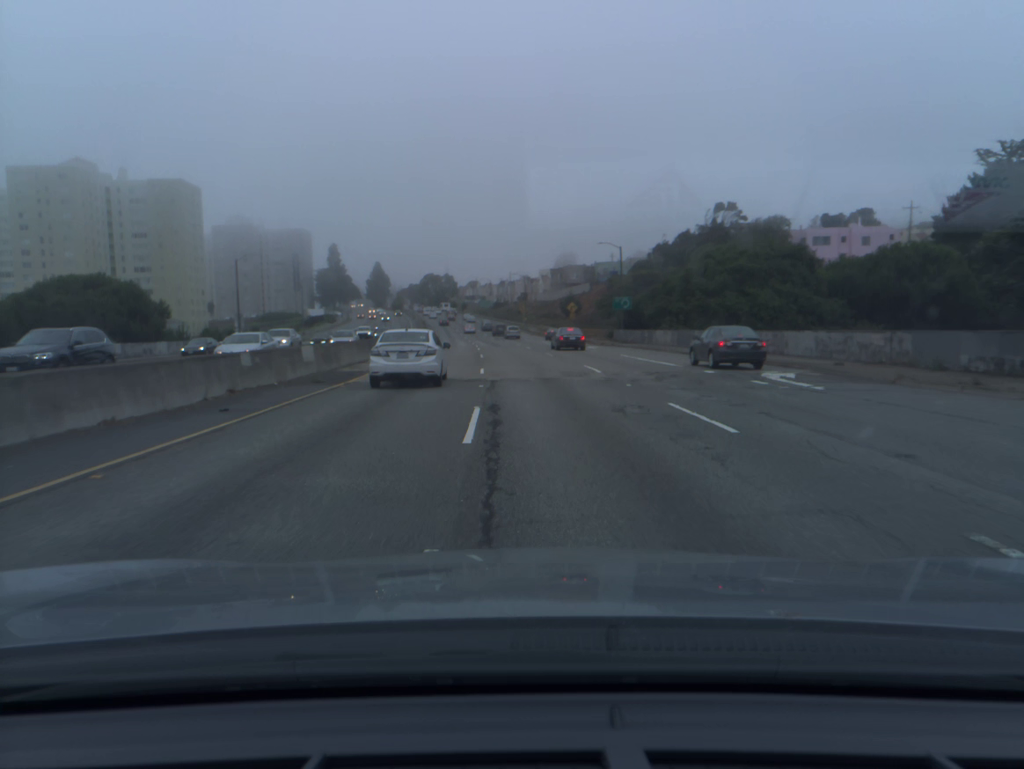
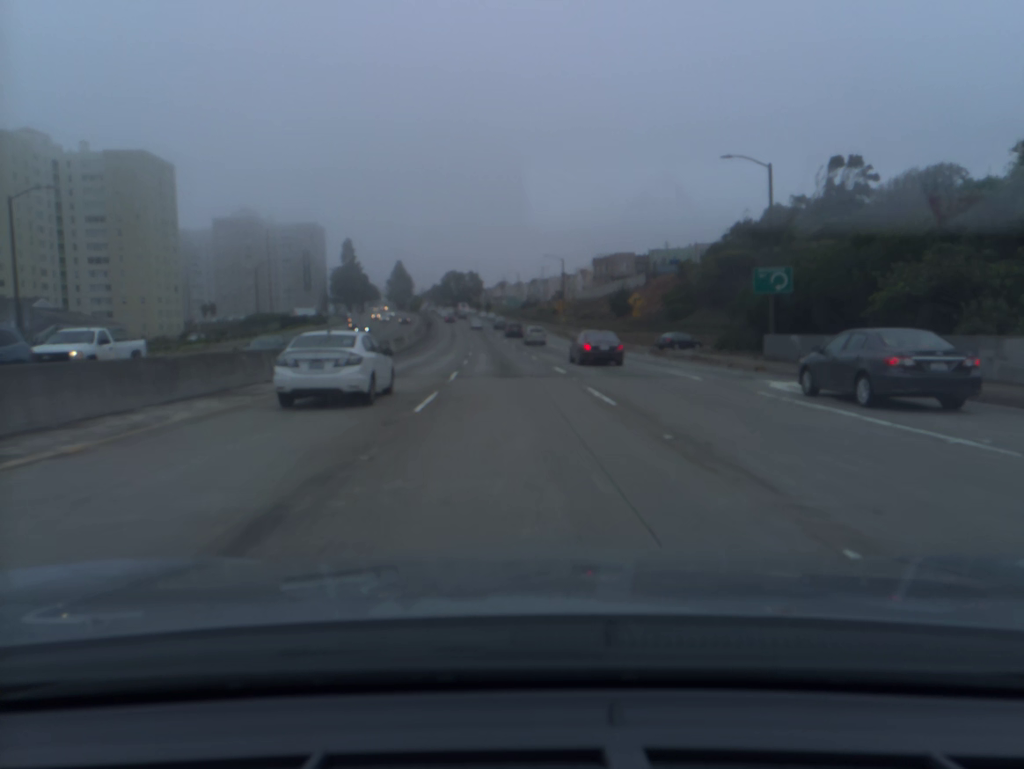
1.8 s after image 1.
(-0.7, +40.8) m; -2°
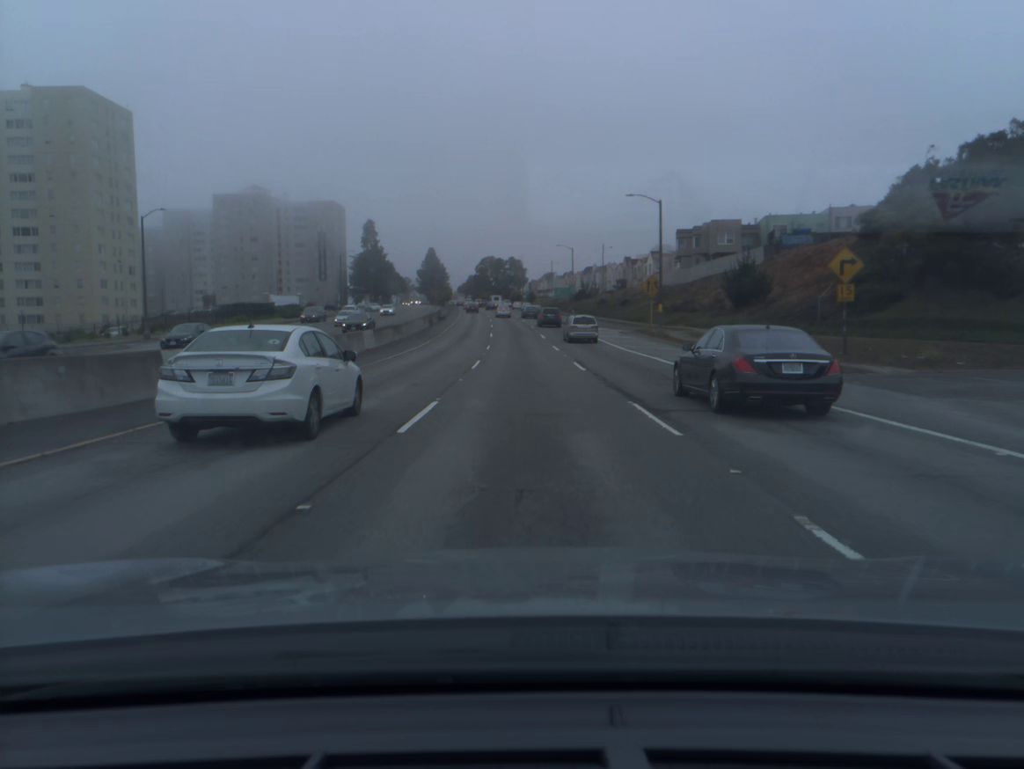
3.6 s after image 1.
(-1.4, +39.6) m; -3°
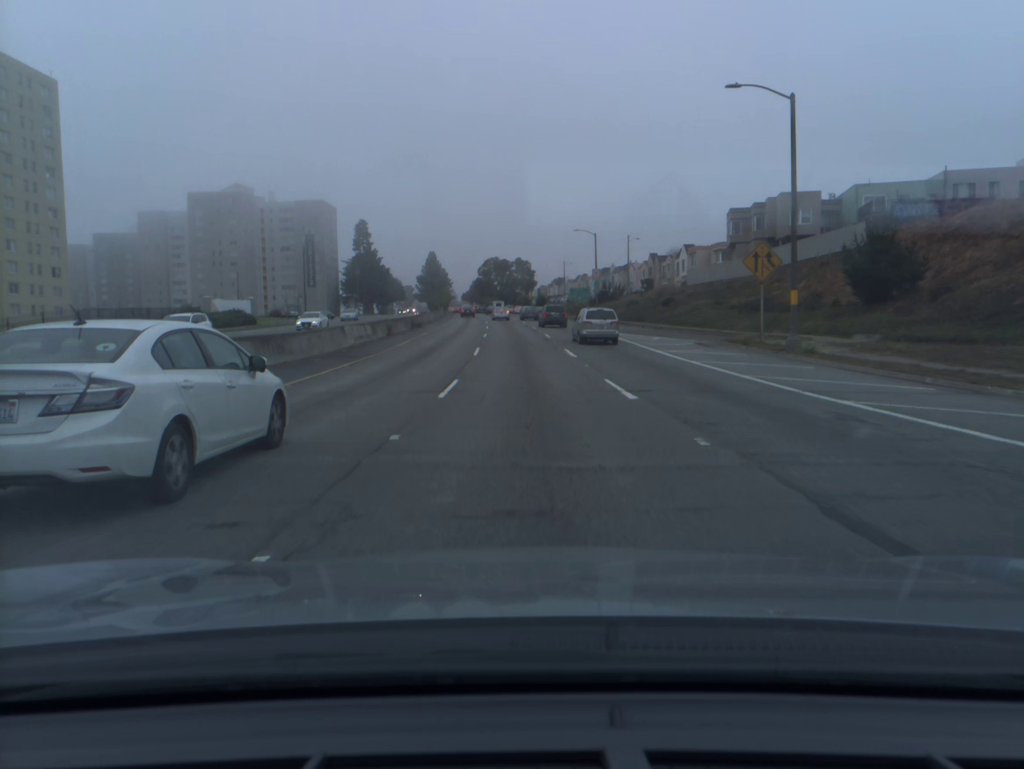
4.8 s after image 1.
(-0.2, +25.7) m; -1°
